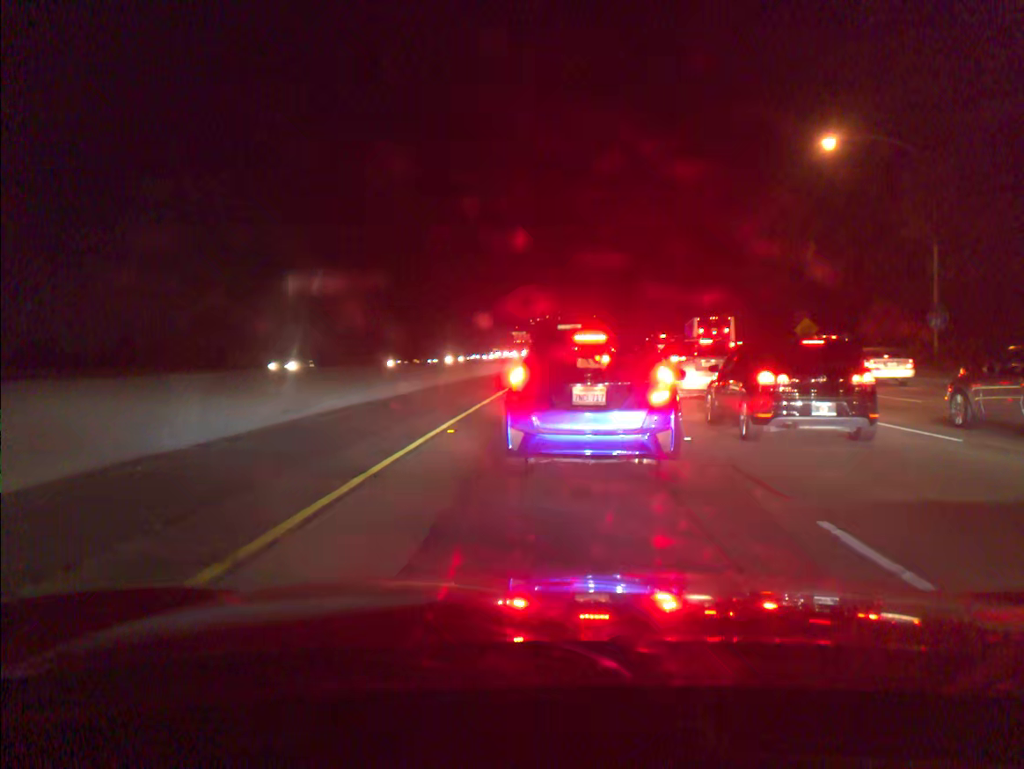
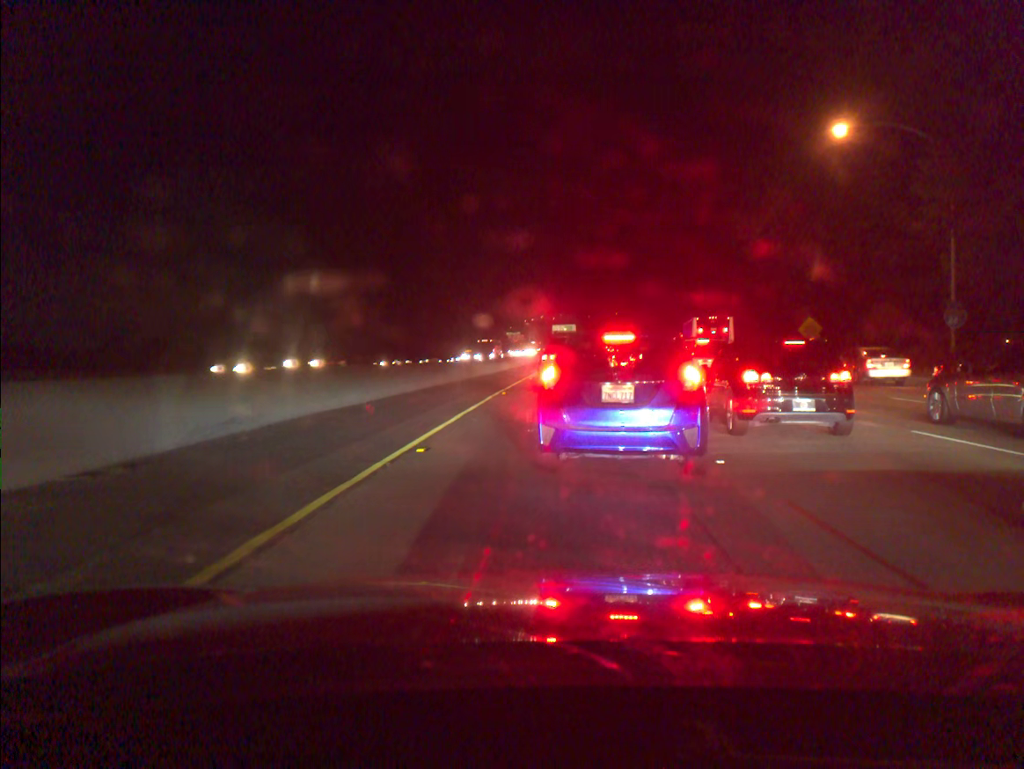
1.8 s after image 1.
(+0.2, +2.4) m; 0°
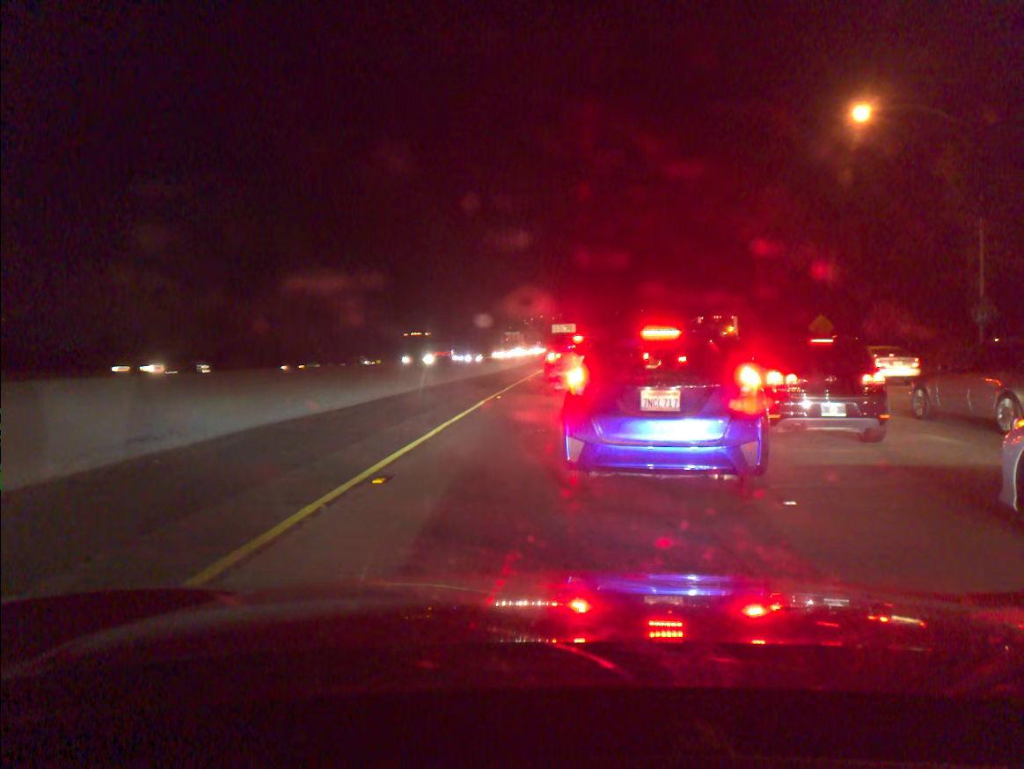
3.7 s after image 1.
(+0.1, +2.5) m; 0°
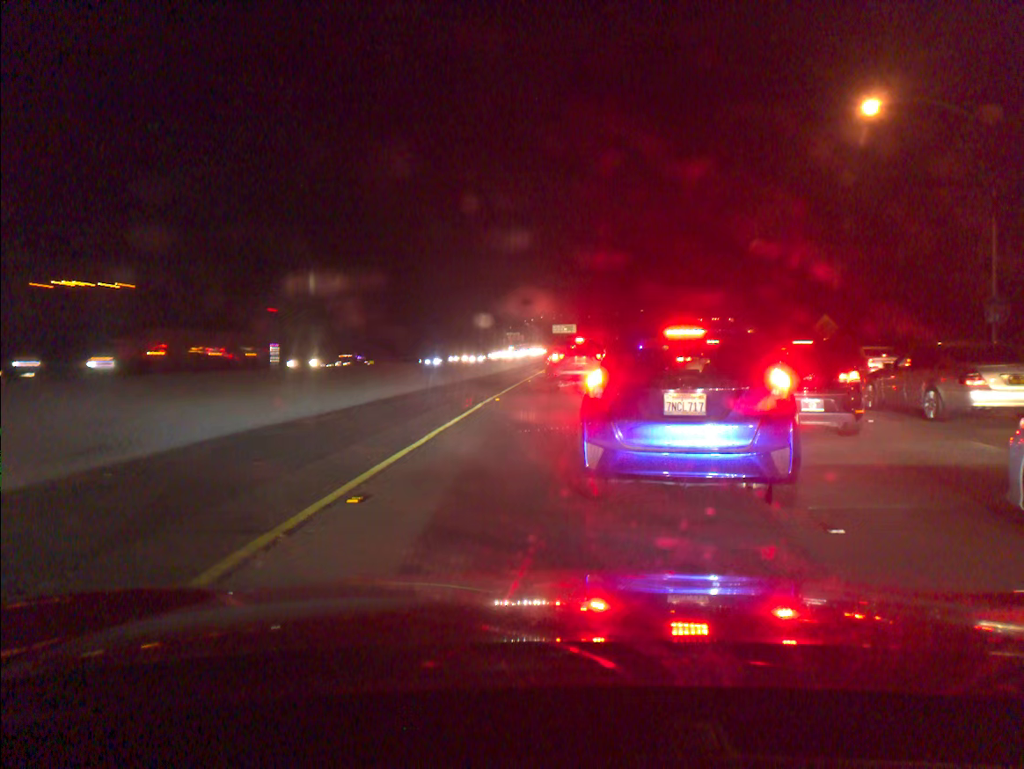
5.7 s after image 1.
(+0.1, +1.0) m; 0°
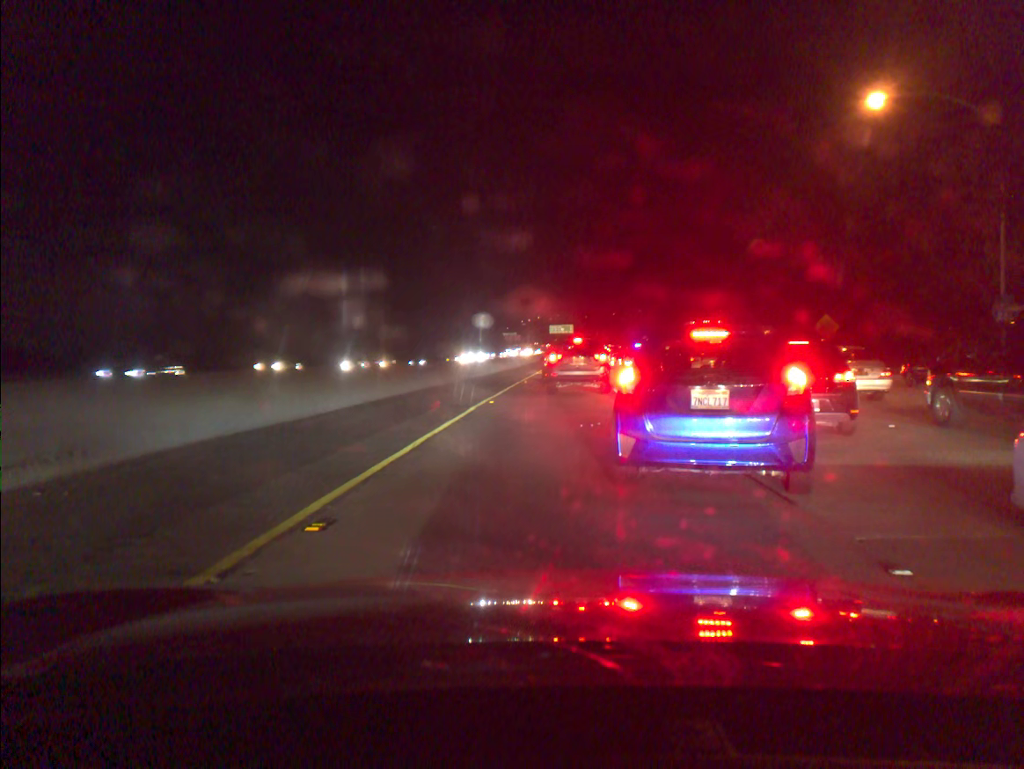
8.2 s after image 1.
(+0.1, +1.0) m; 0°
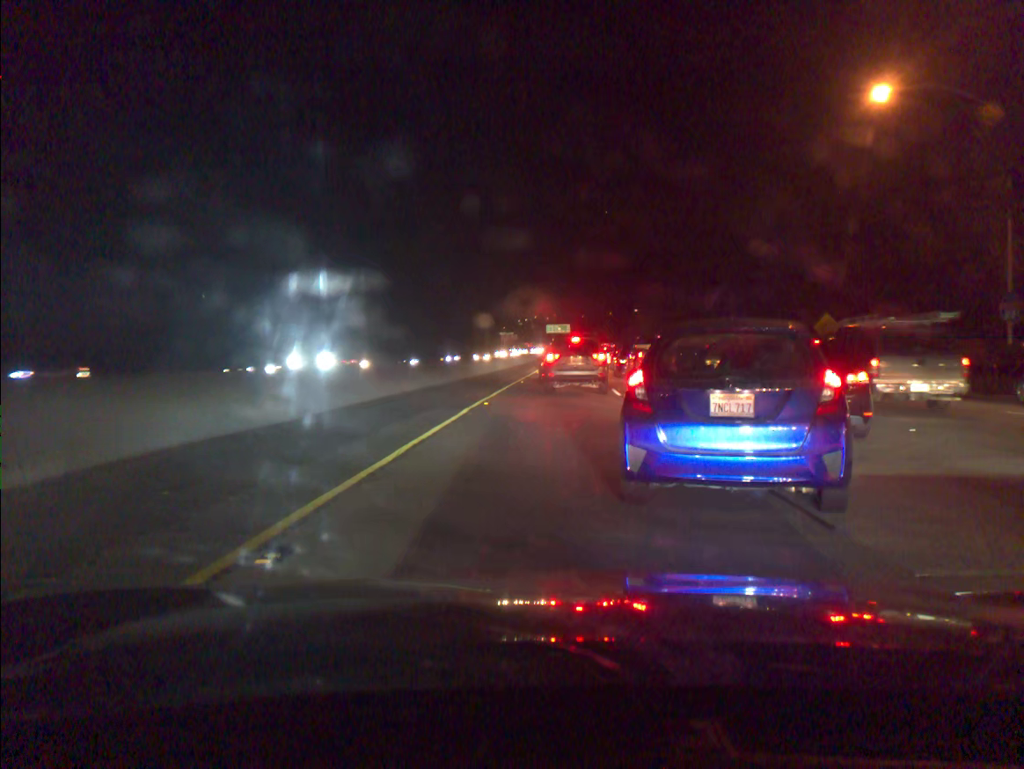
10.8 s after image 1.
(+0.1, +0.9) m; +1°
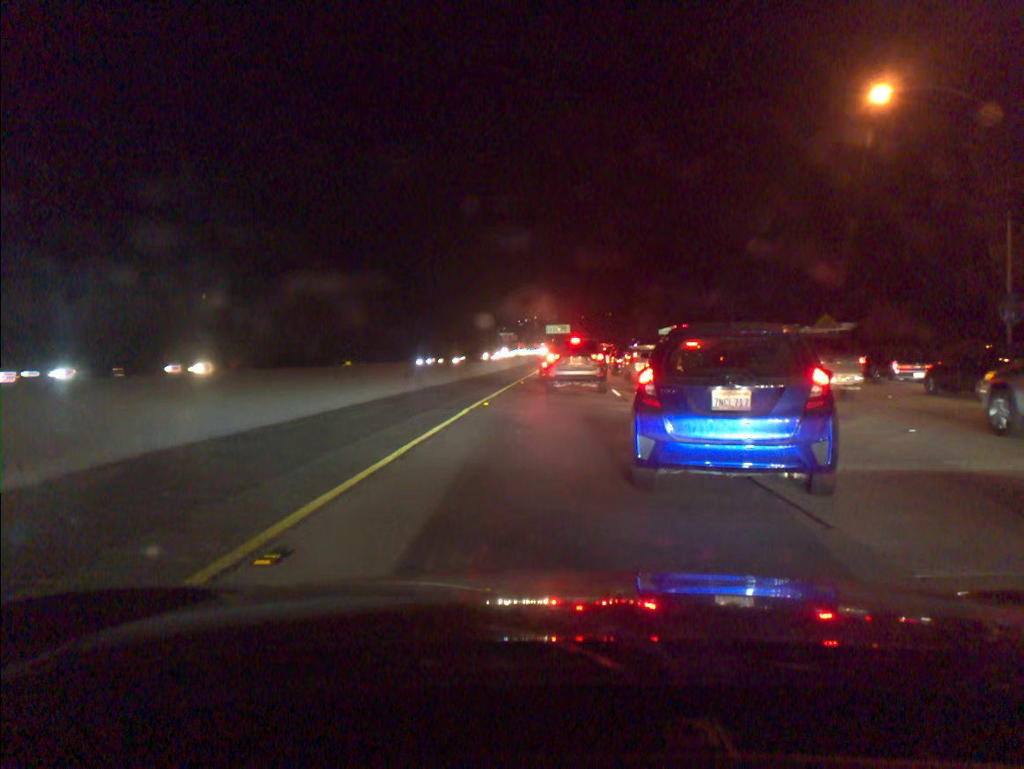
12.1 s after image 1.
(0.0, 0.0) m; 0°
